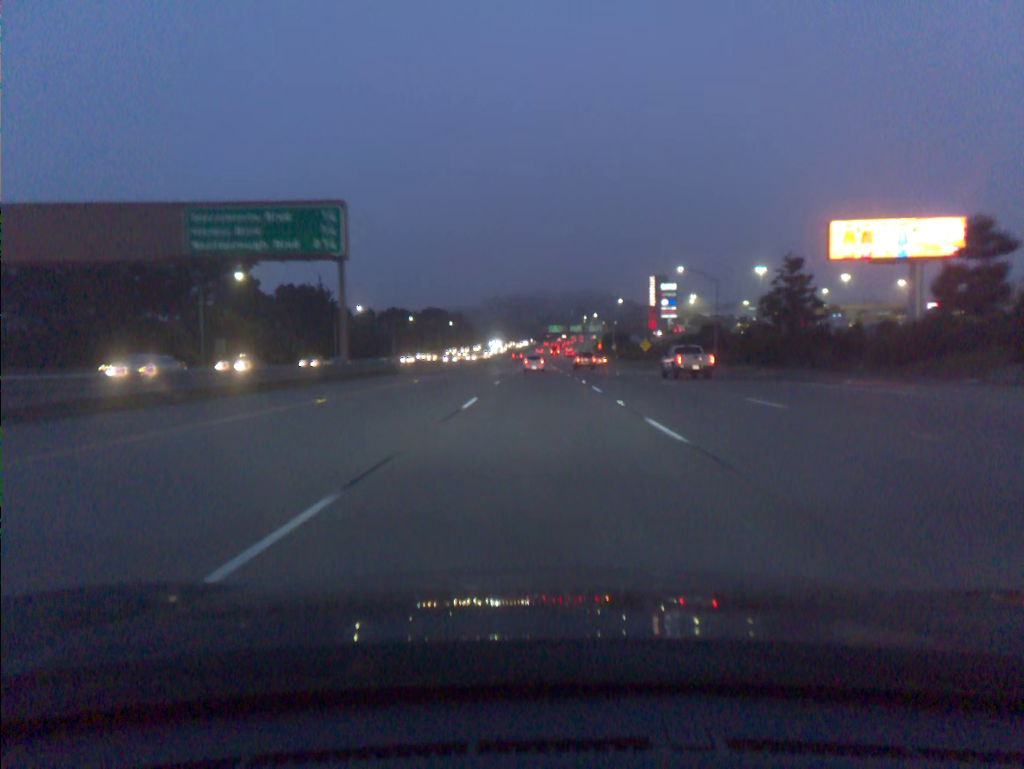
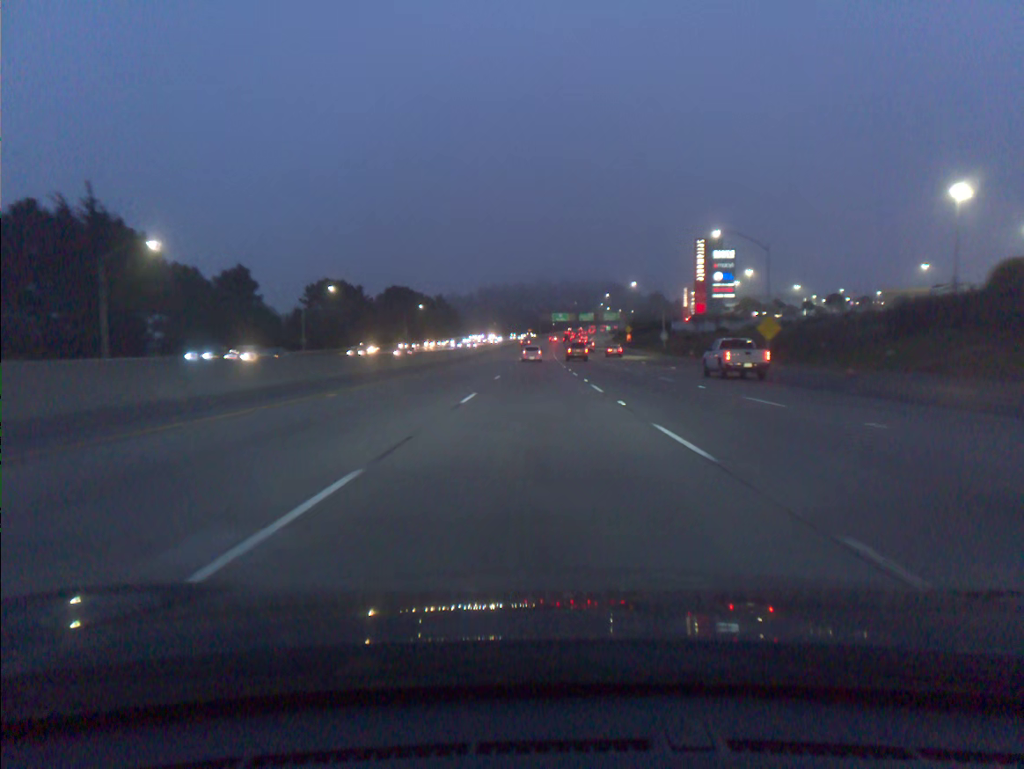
(+0.1, +72.1) m; 0°
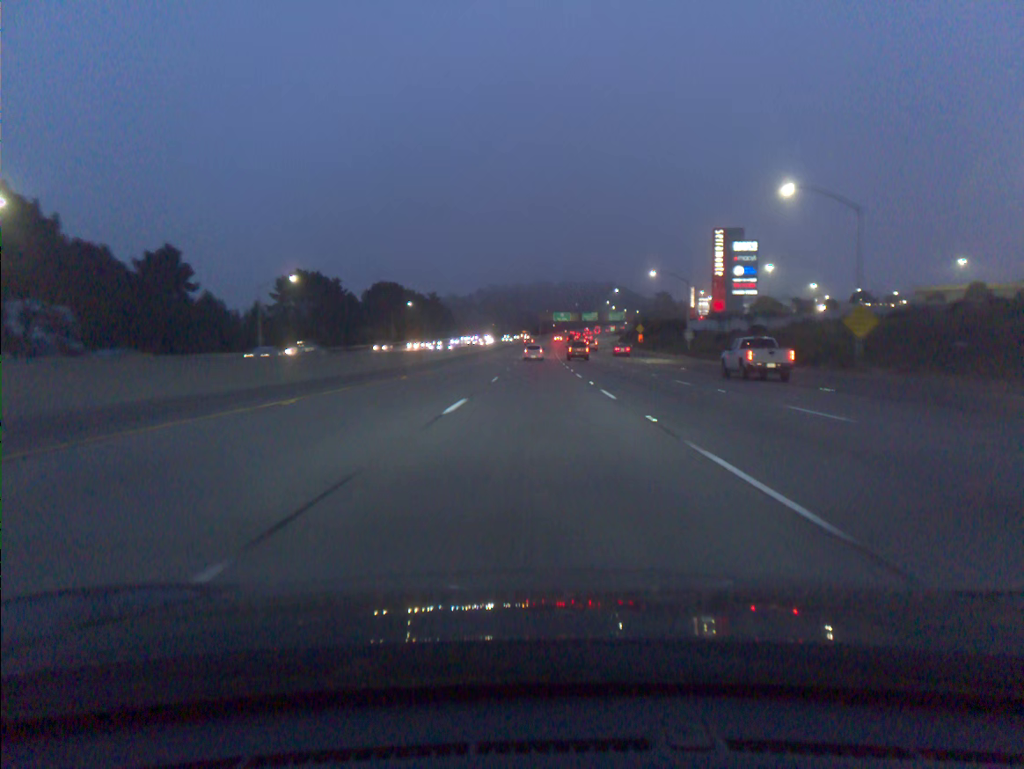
(0.0, +18.2) m; 0°
